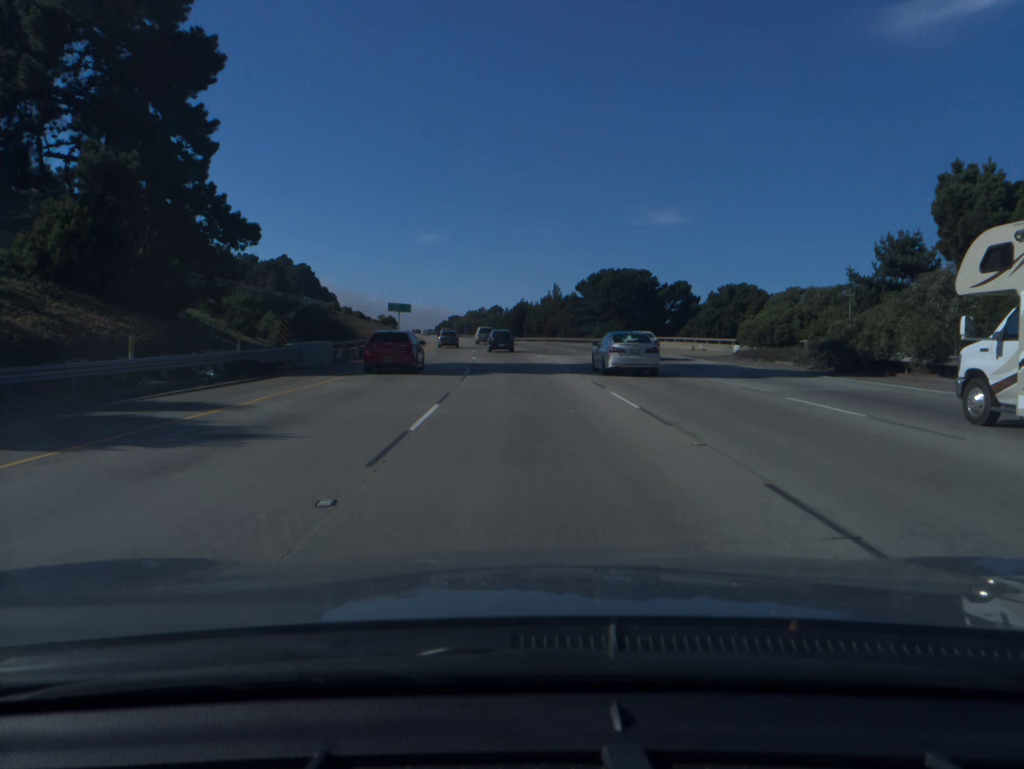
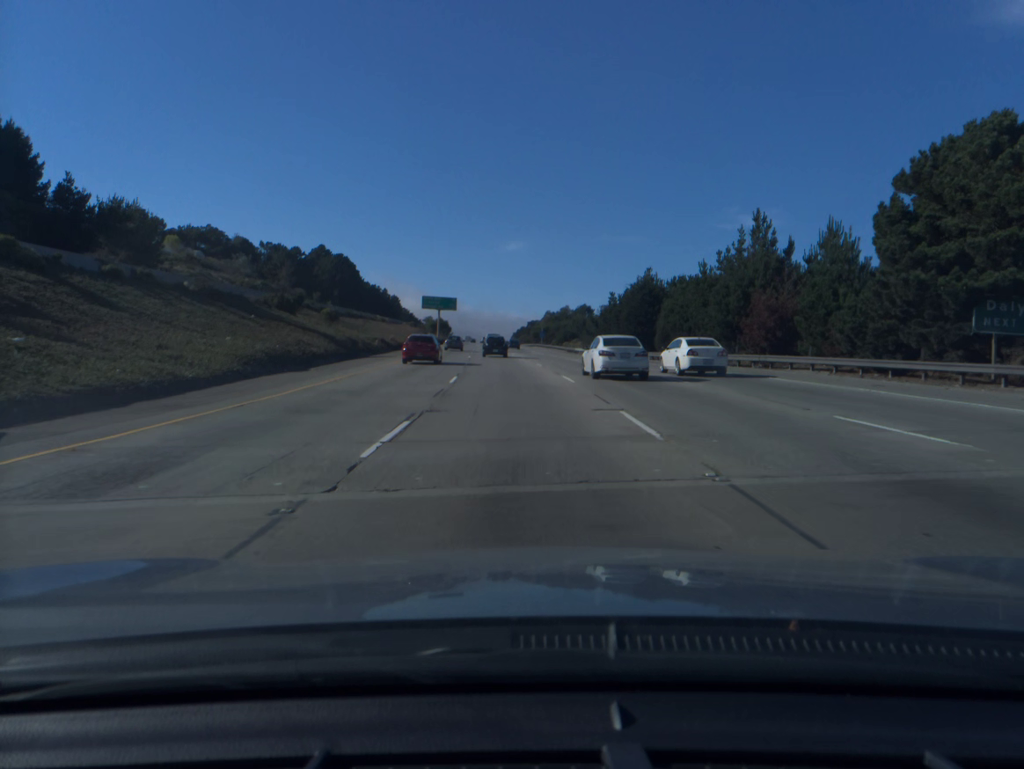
(-4.5, +84.5) m; -6°
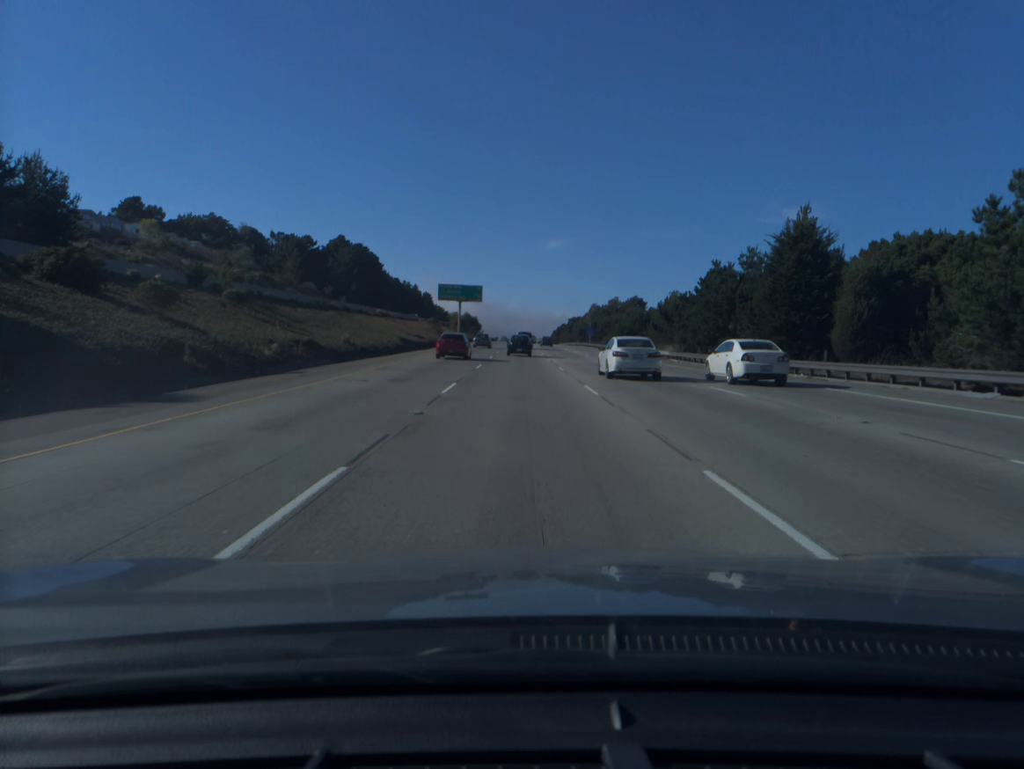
(-0.8, +33.9) m; -3°
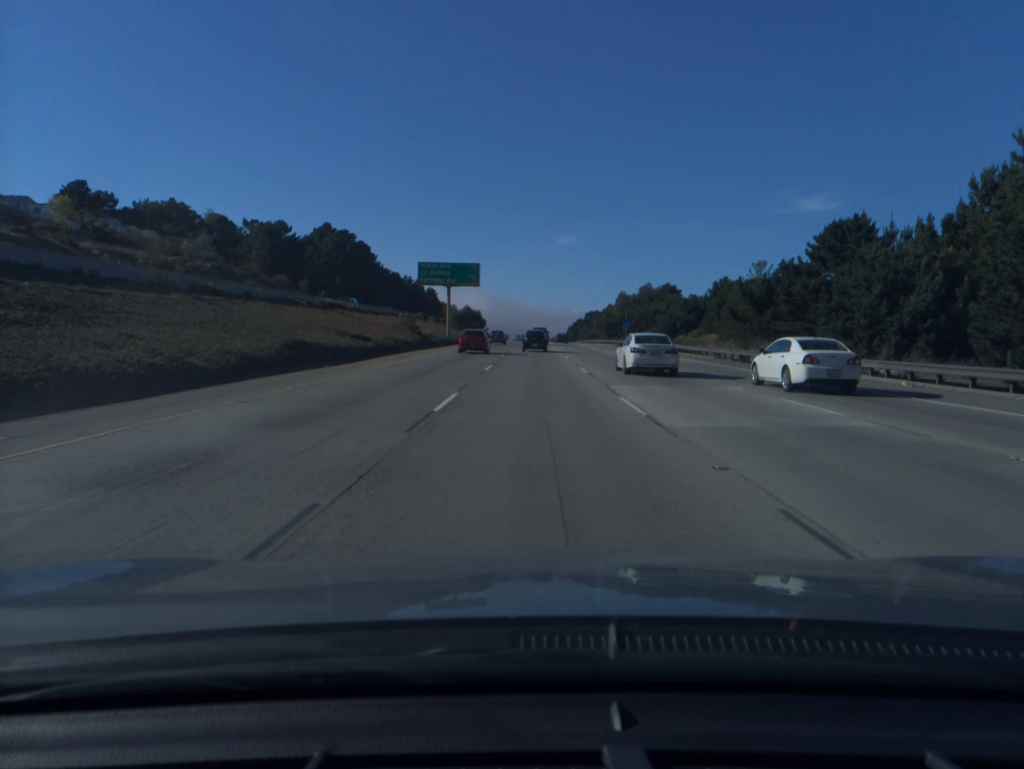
(-0.4, +34.1) m; -1°
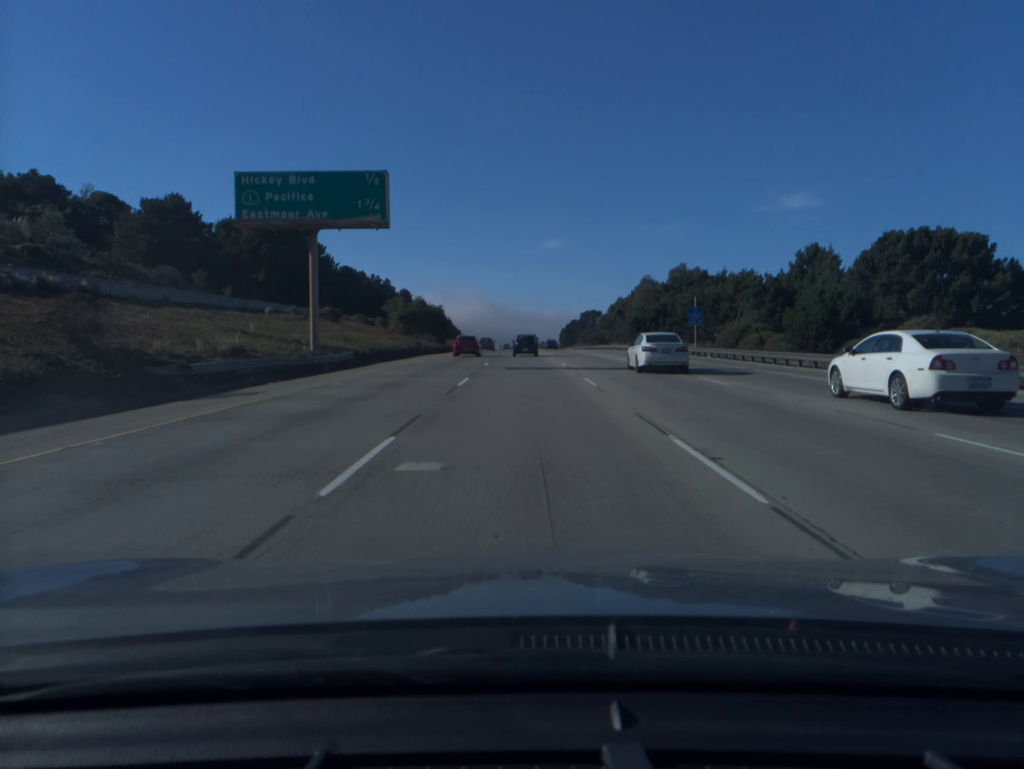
(+0.3, +51.1) m; +1°
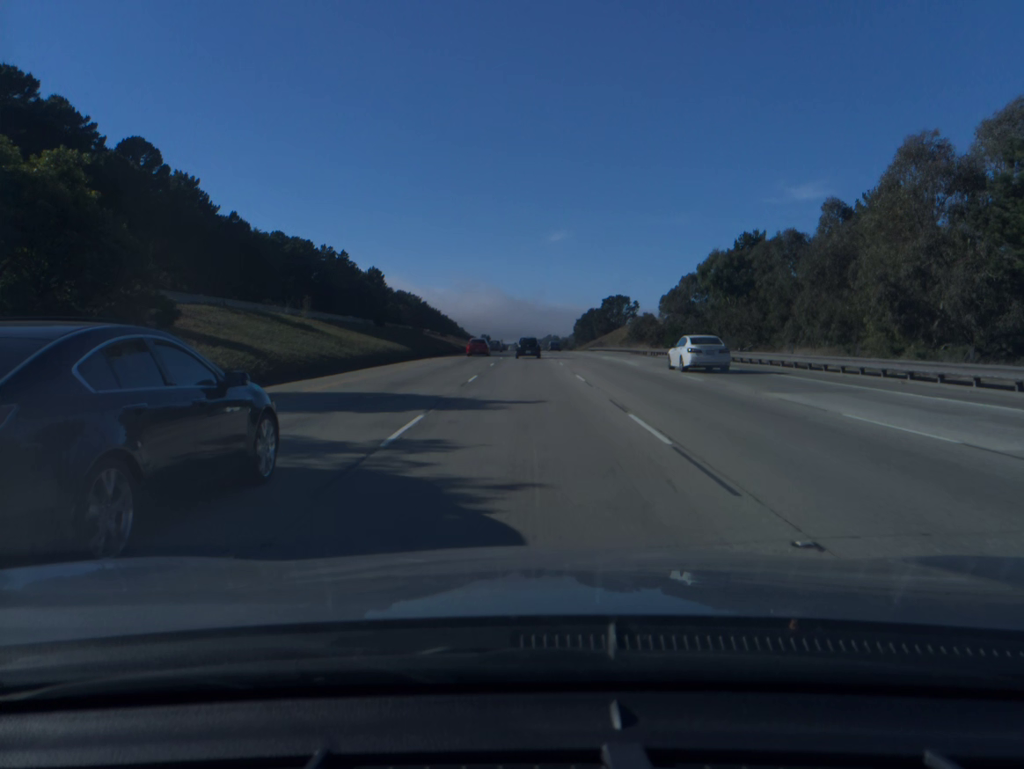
(-0.4, +84.3) m; 0°
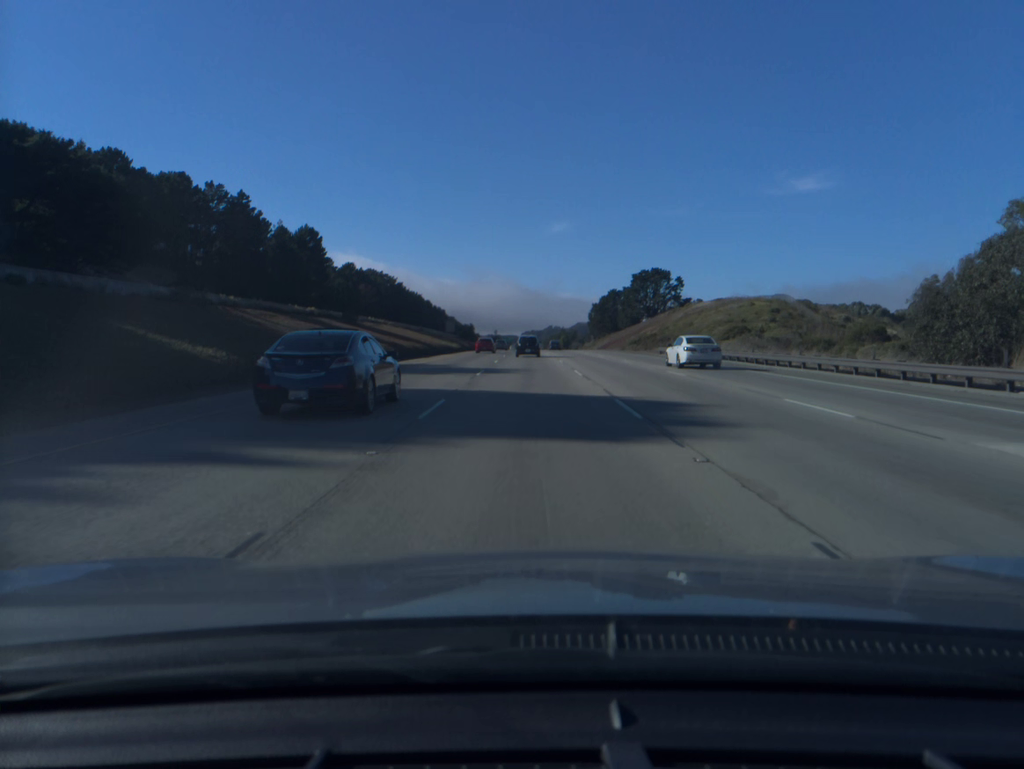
(0.0, +84.3) m; 0°
